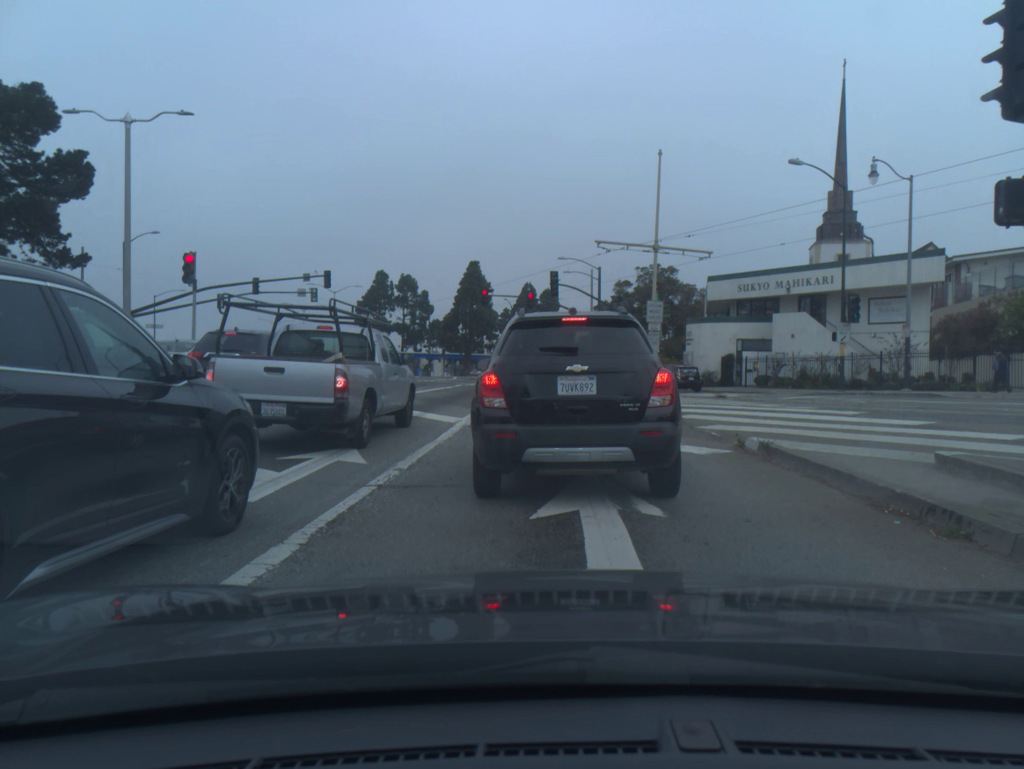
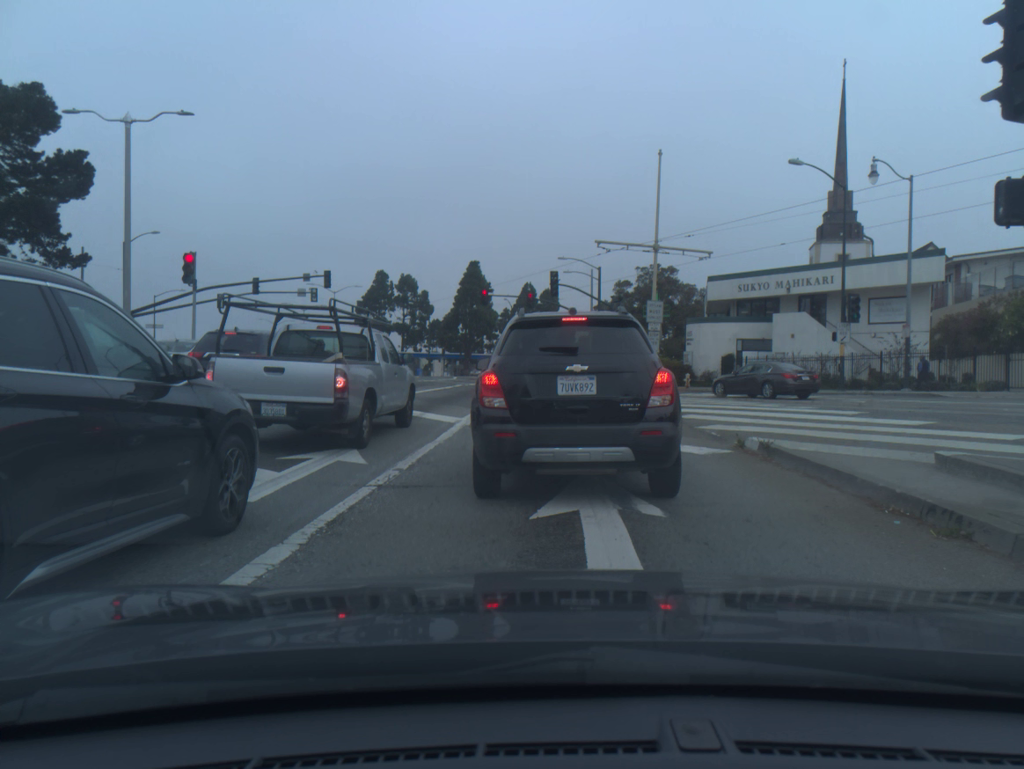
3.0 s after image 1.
(-0.1, 0.0) m; 0°
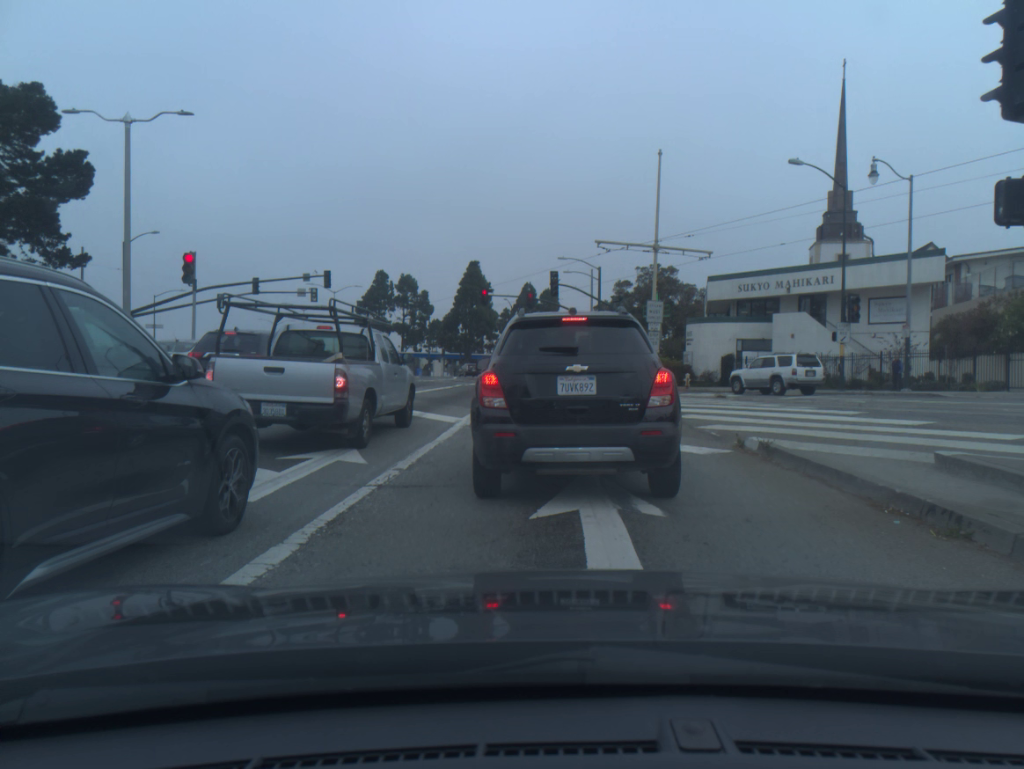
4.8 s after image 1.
(0.0, 0.0) m; 0°
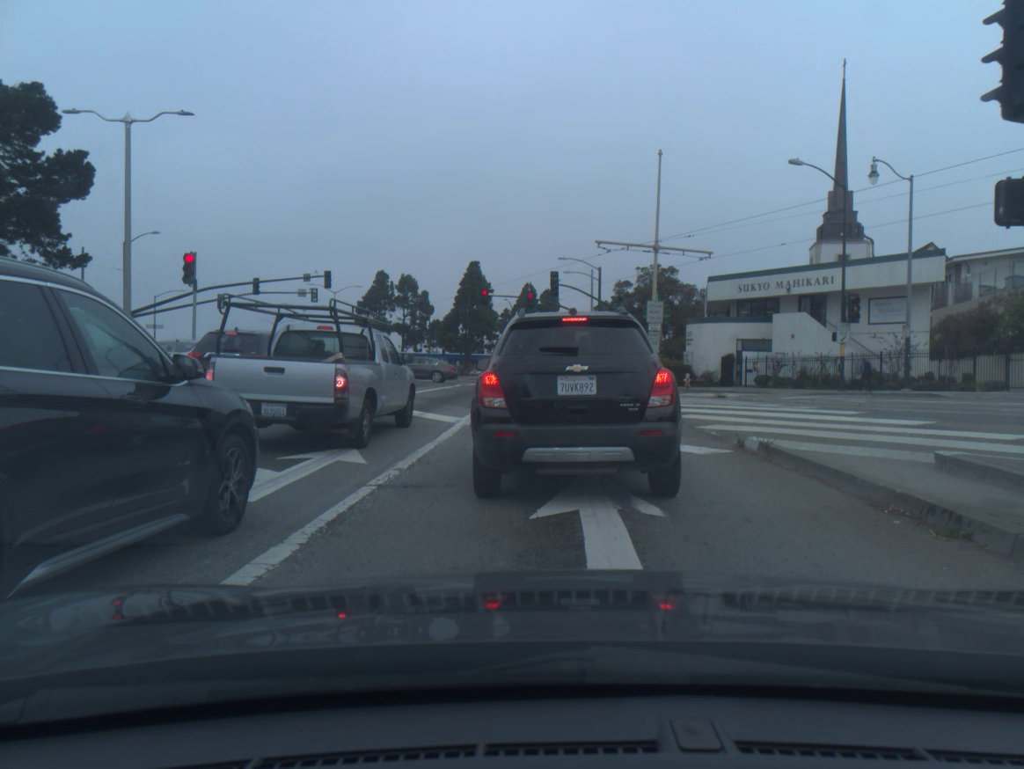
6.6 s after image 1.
(0.0, 0.0) m; 0°
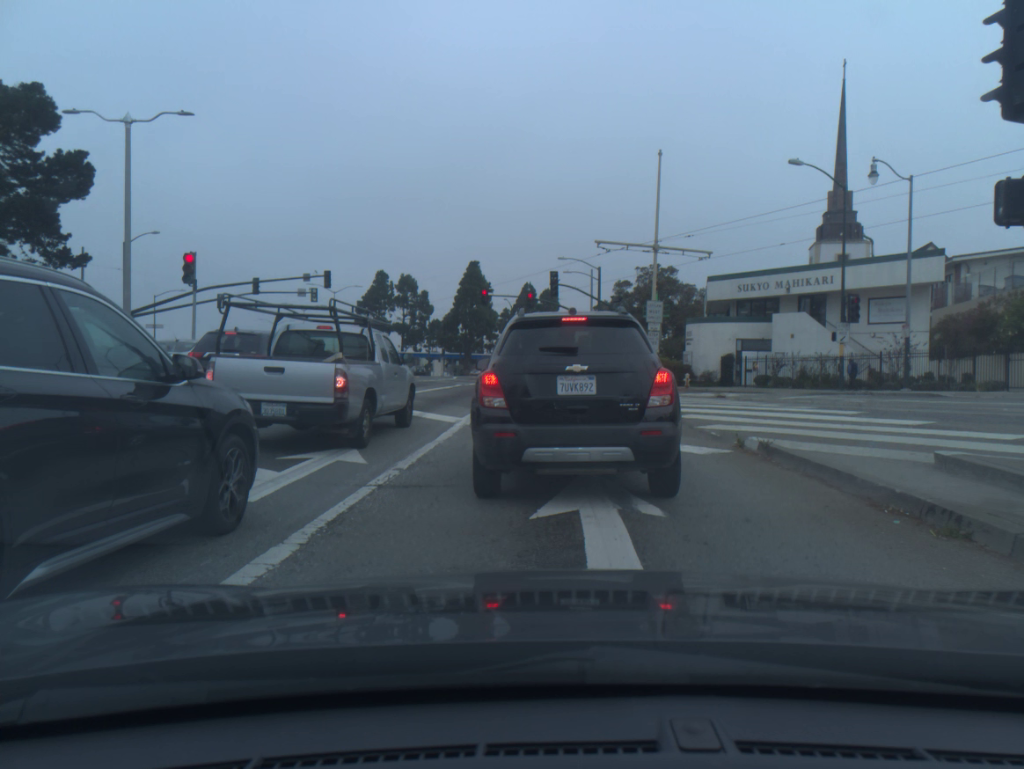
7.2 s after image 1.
(0.0, 0.0) m; 0°
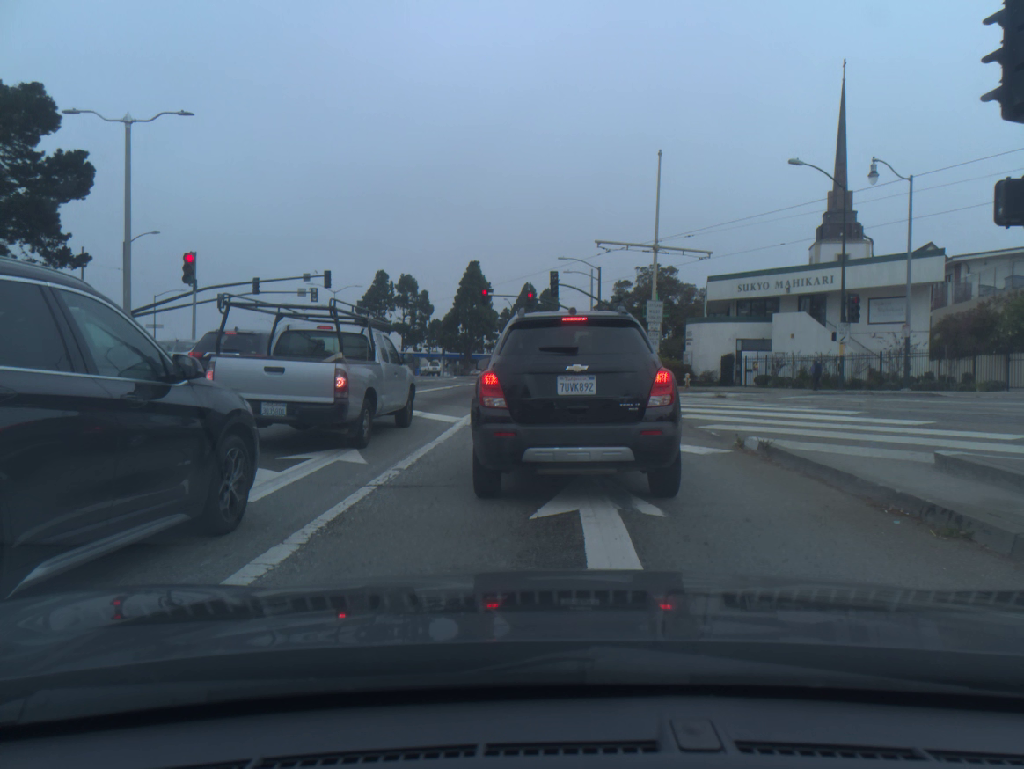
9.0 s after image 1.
(0.0, 0.0) m; 0°
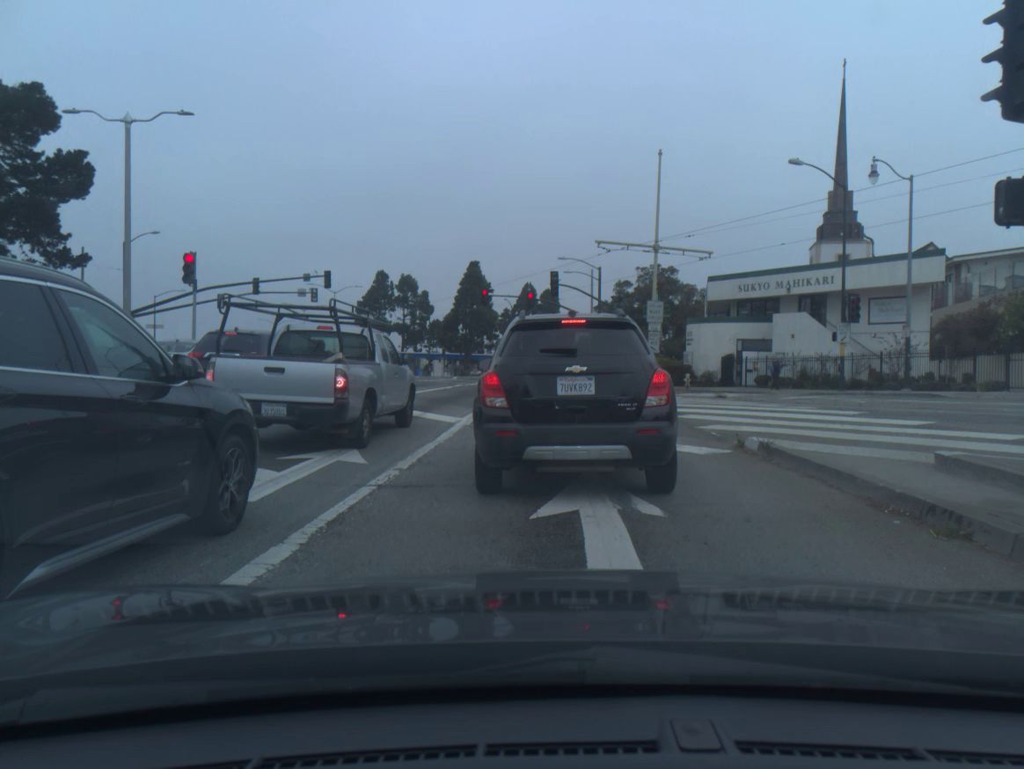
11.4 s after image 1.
(0.0, 0.0) m; 0°
